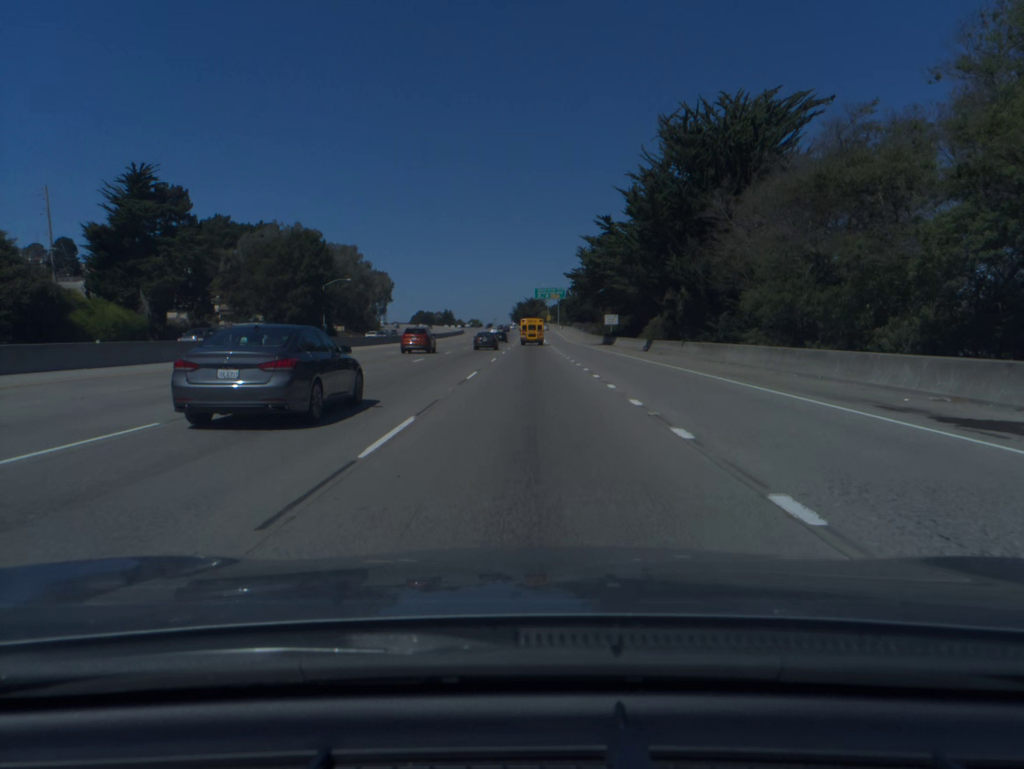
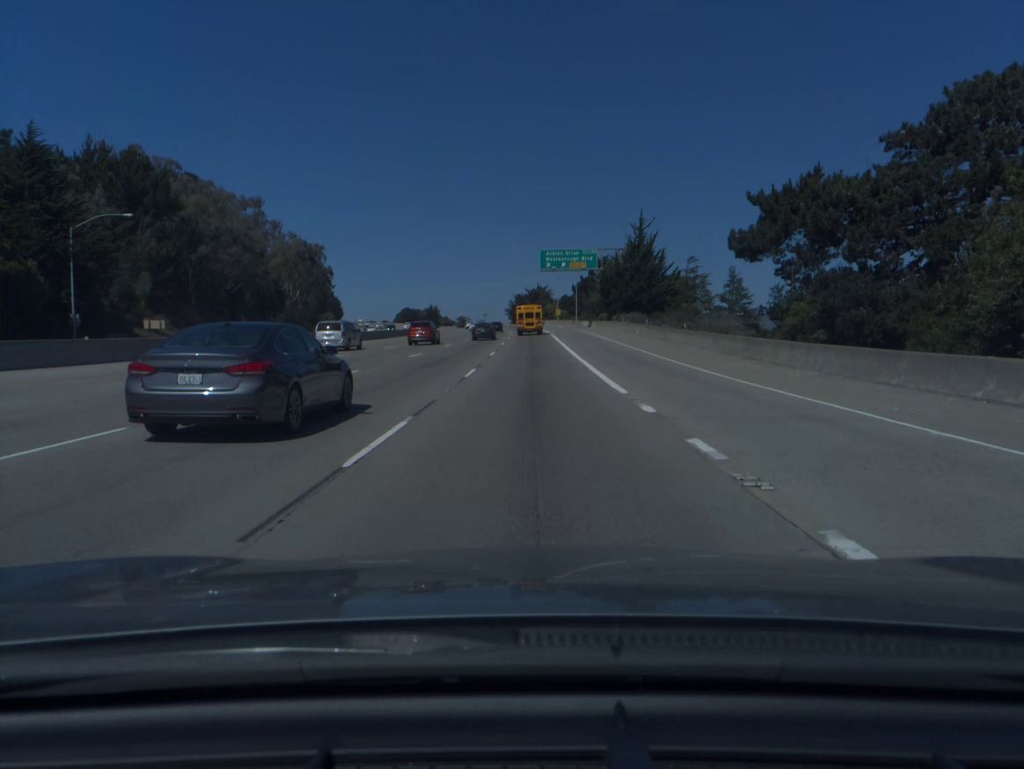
(0.0, +88.2) m; 0°
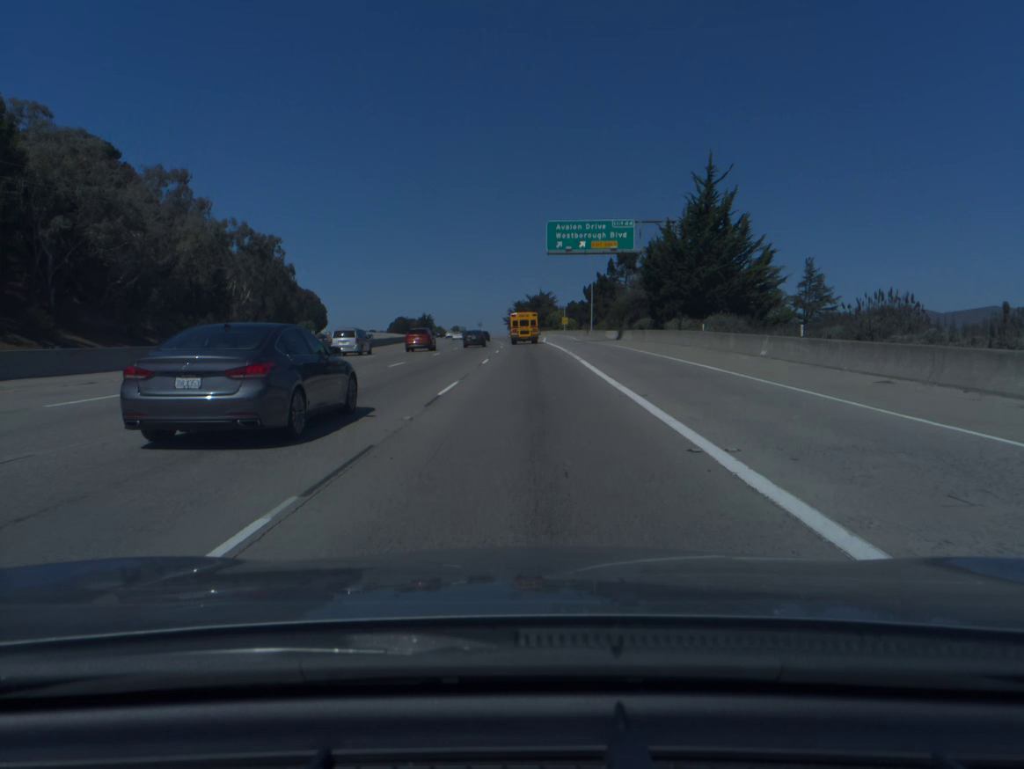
(0.0, +35.0) m; 0°
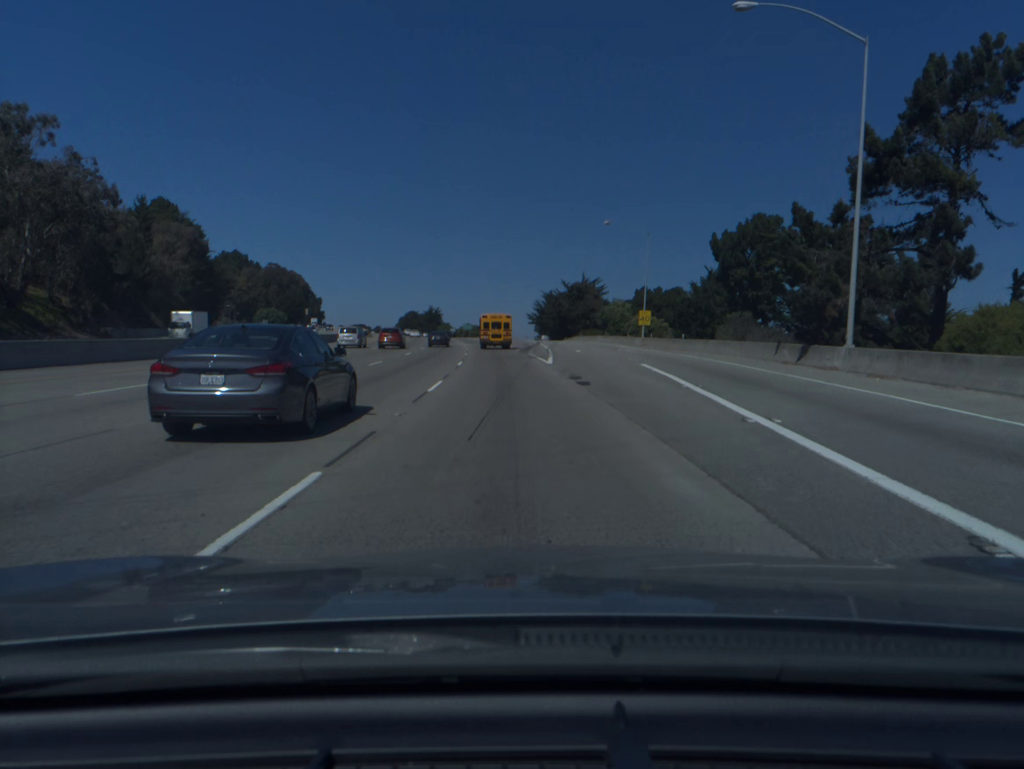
(-1.3, +85.9) m; -2°
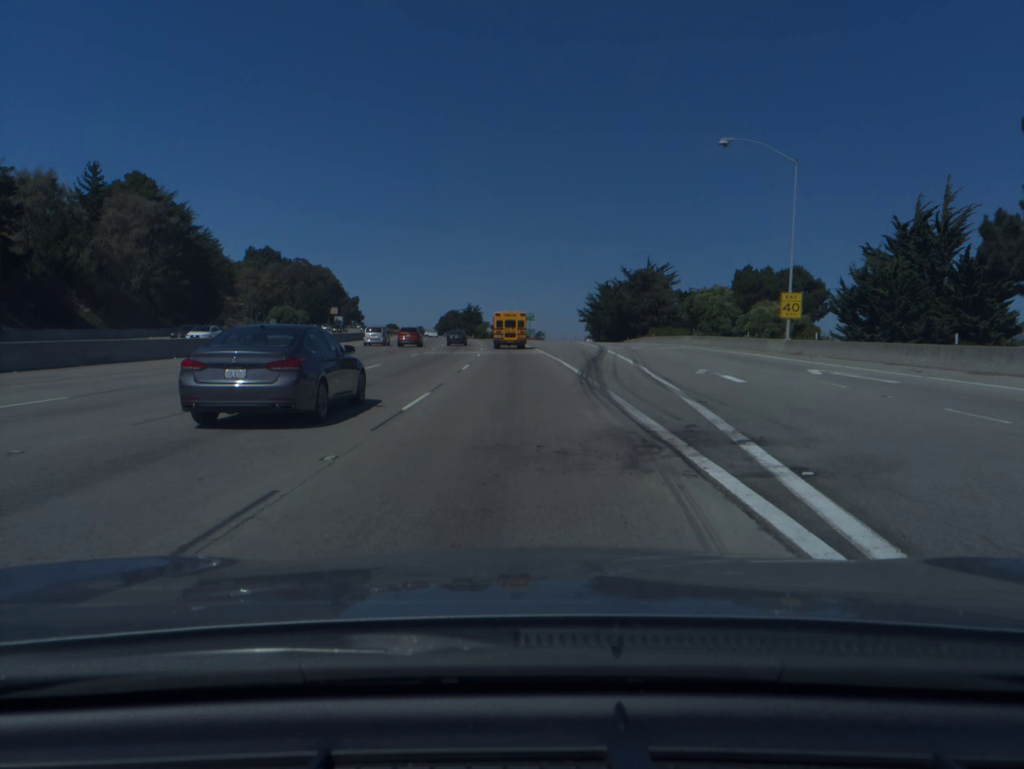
(-0.8, +33.9) m; -3°
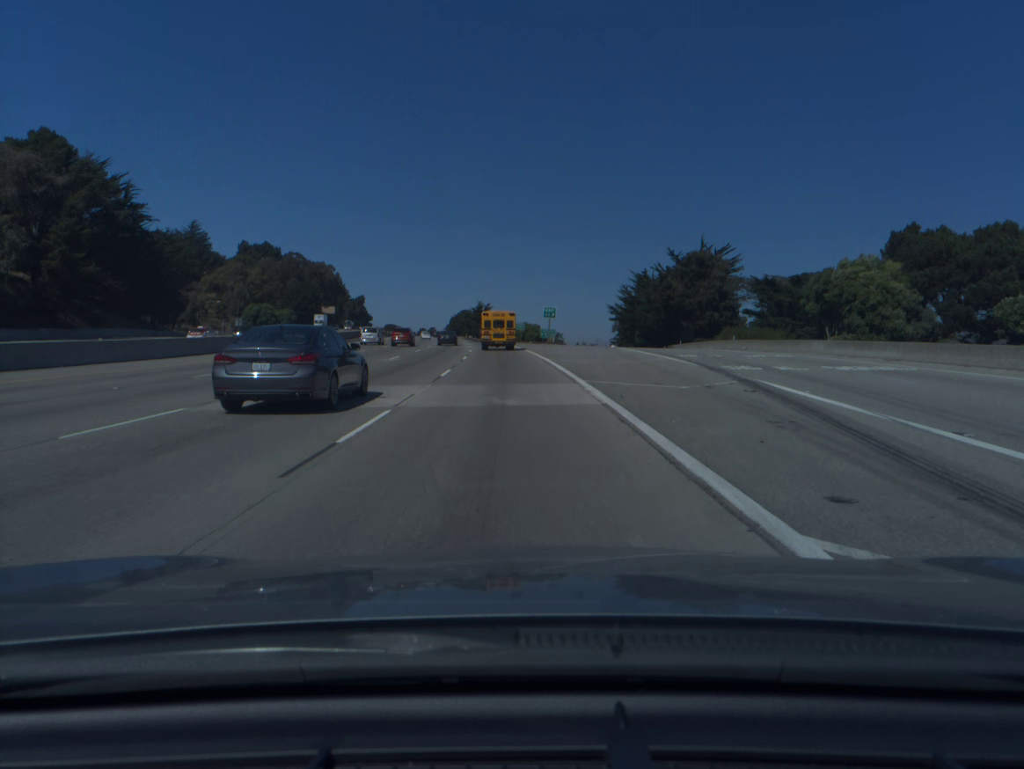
(-0.4, +33.2) m; -1°
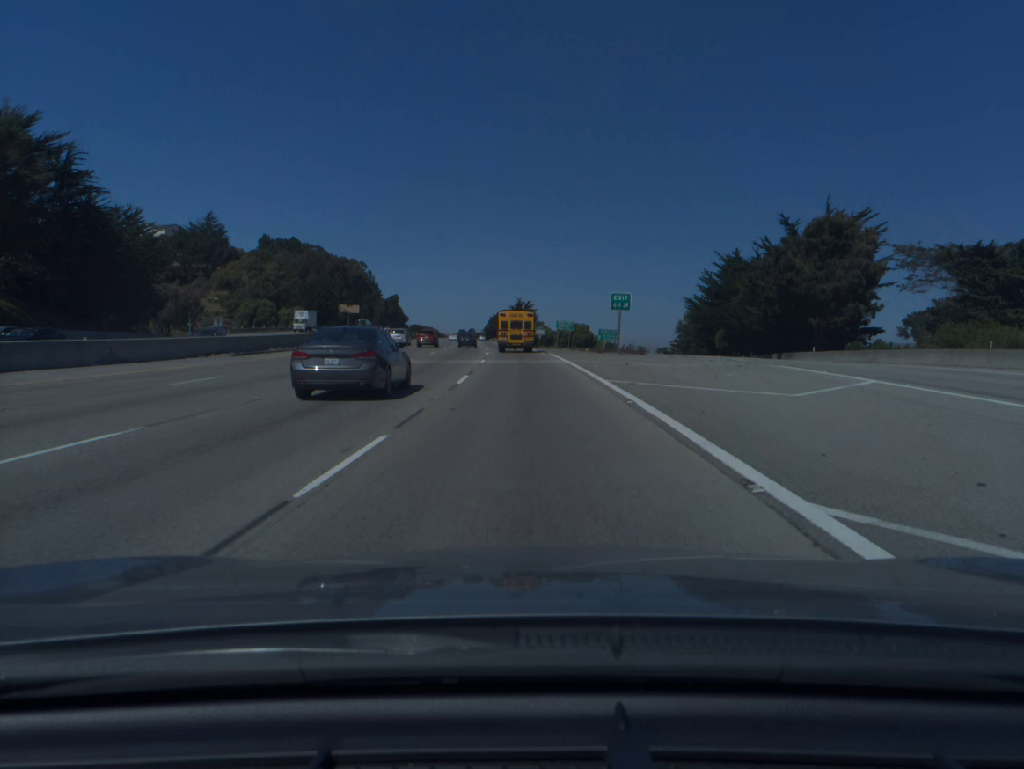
(-1.0, +32.6) m; -3°
